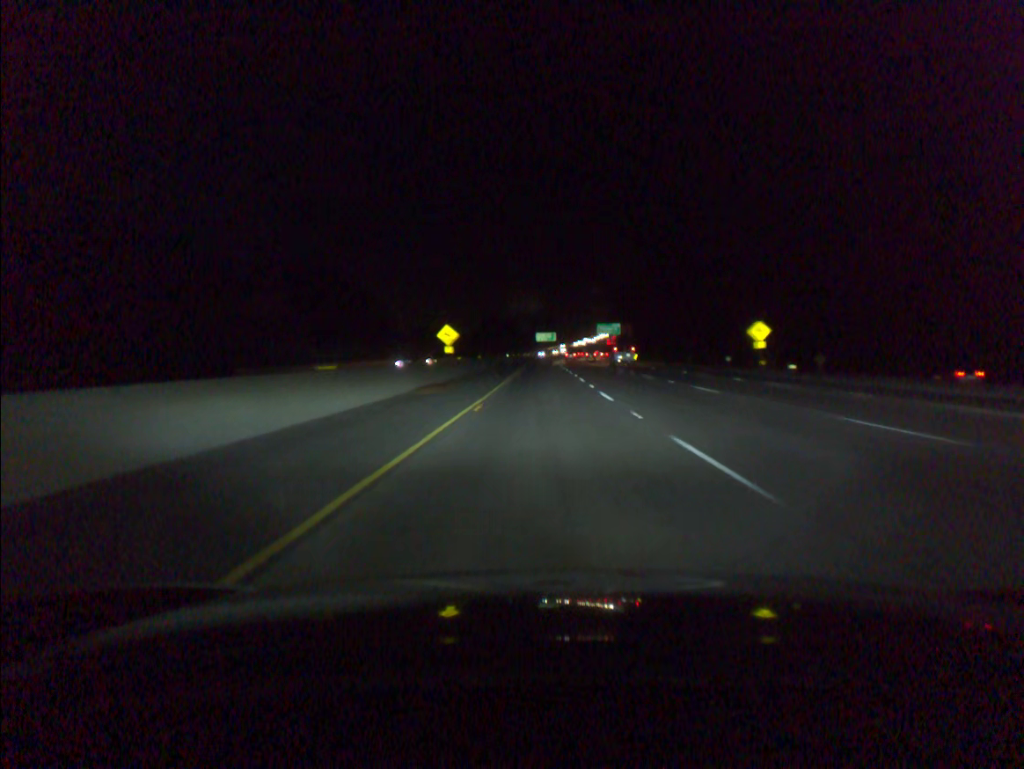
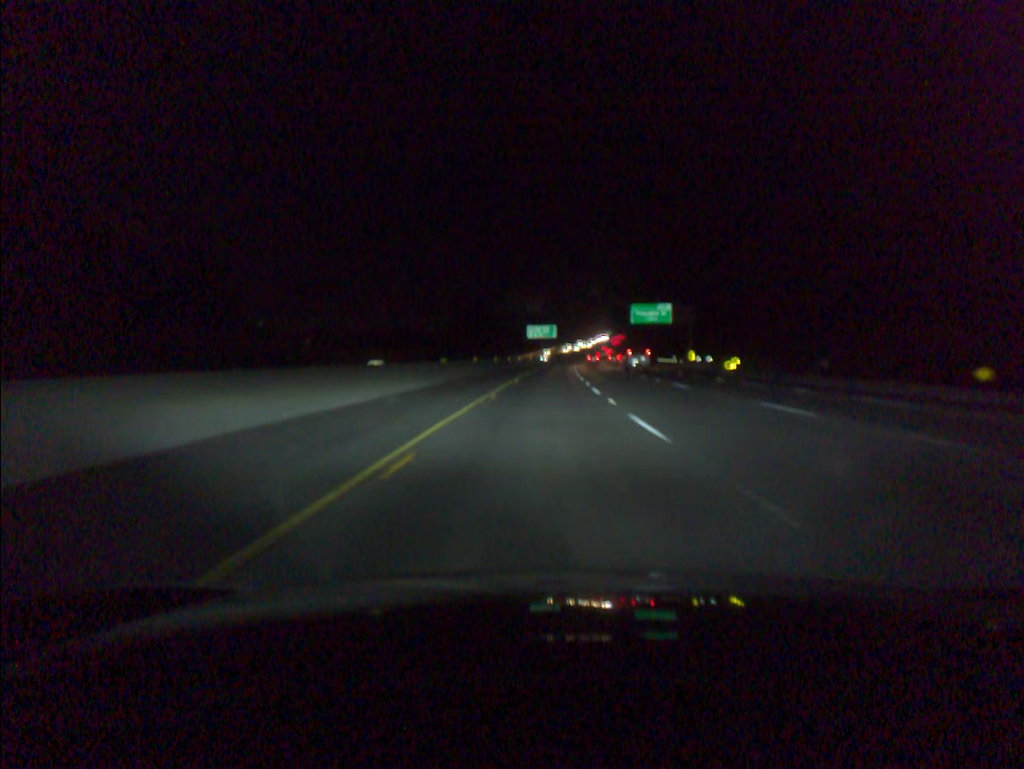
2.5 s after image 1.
(+0.4, +82.3) m; 0°
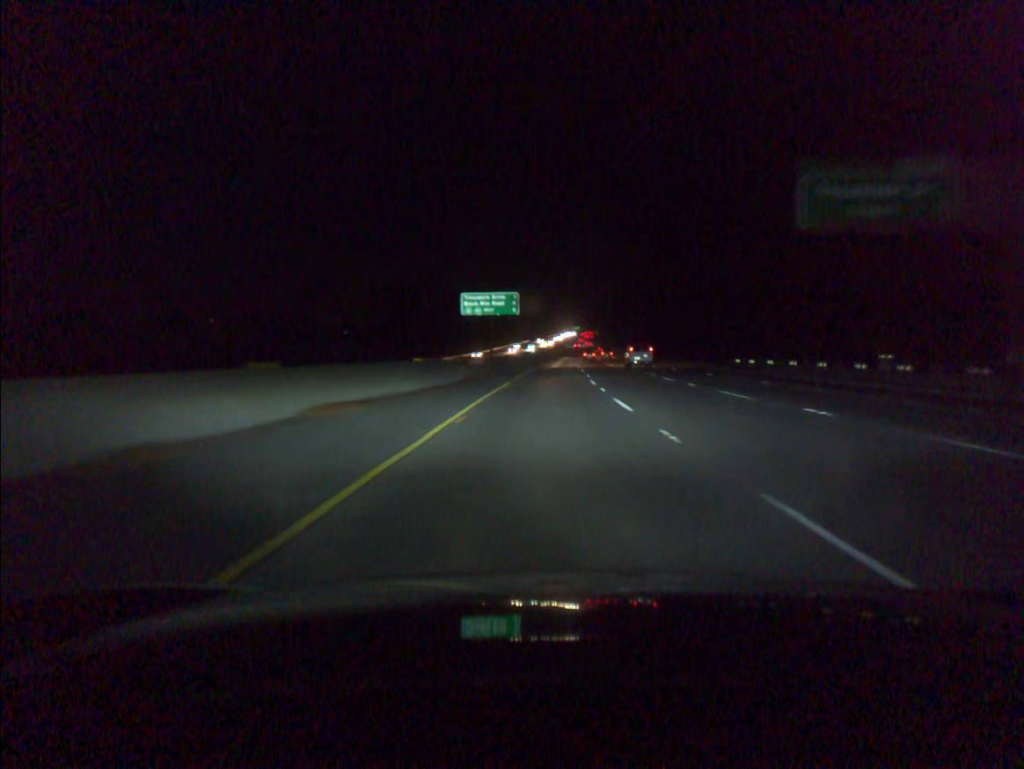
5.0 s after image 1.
(+1.6, +82.0) m; +3°
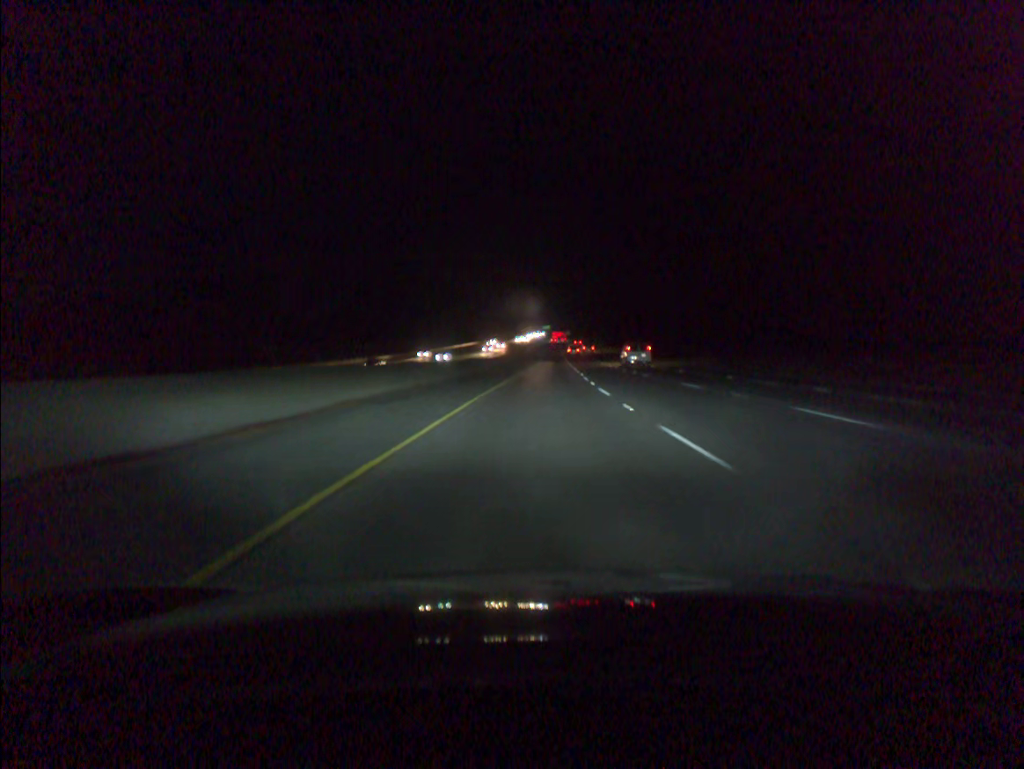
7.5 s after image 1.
(+1.9, +81.8) m; +2°
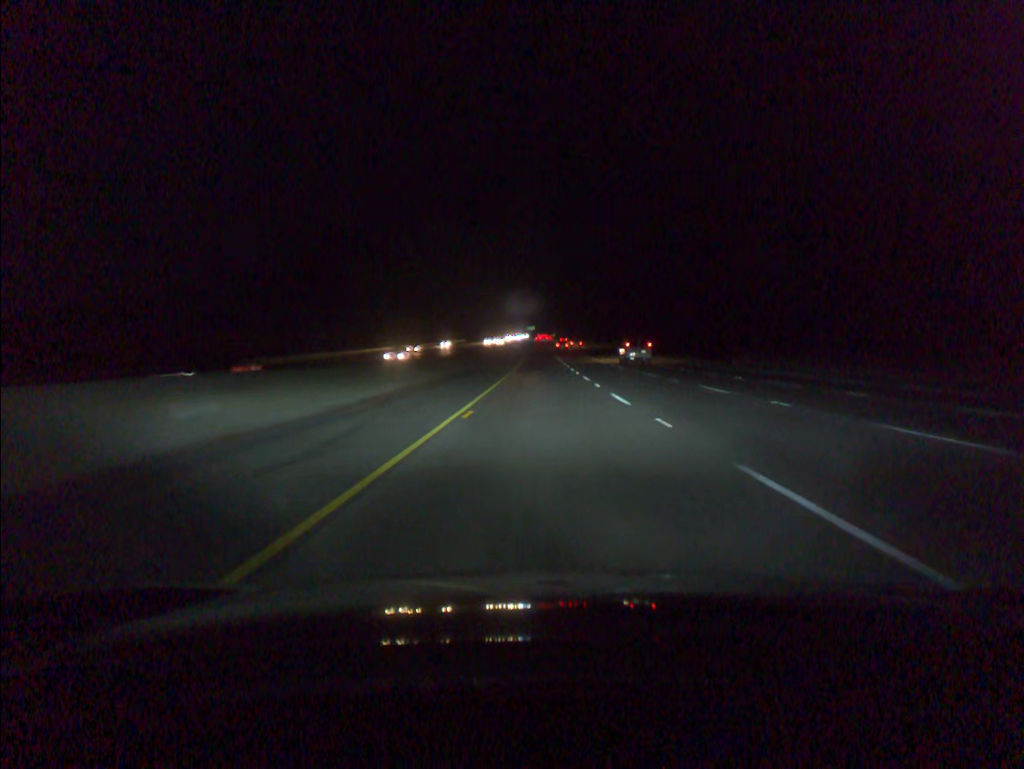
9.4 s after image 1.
(+0.6, +62.0) m; +1°
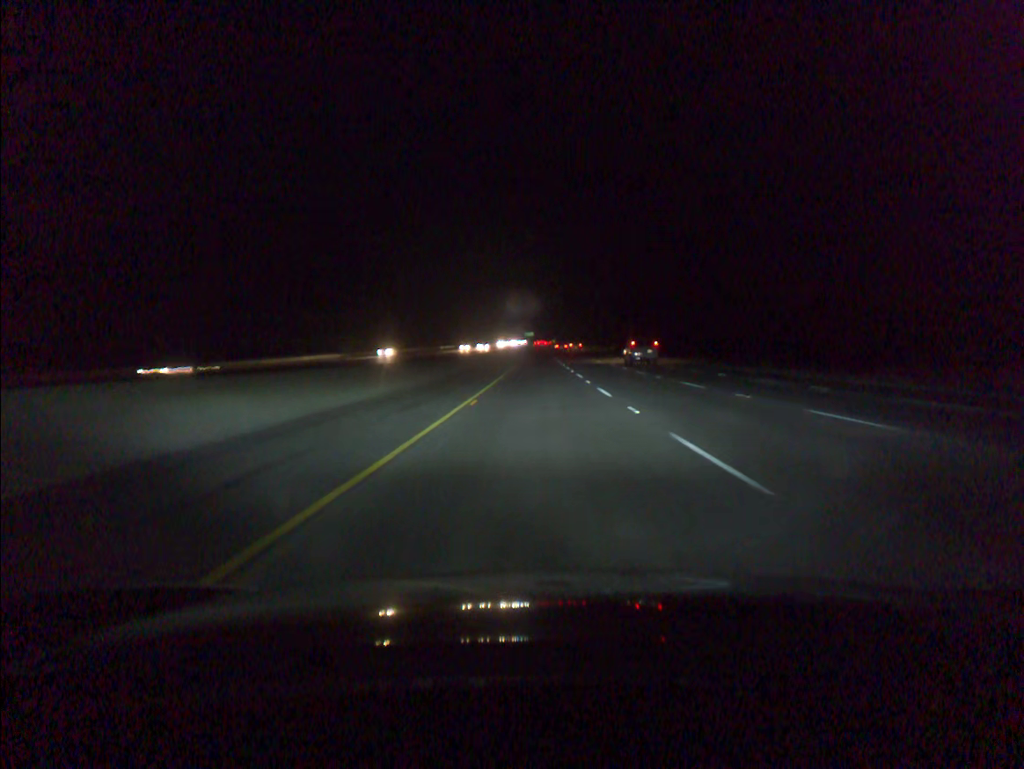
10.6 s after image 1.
(+0.1, +40.7) m; 0°
